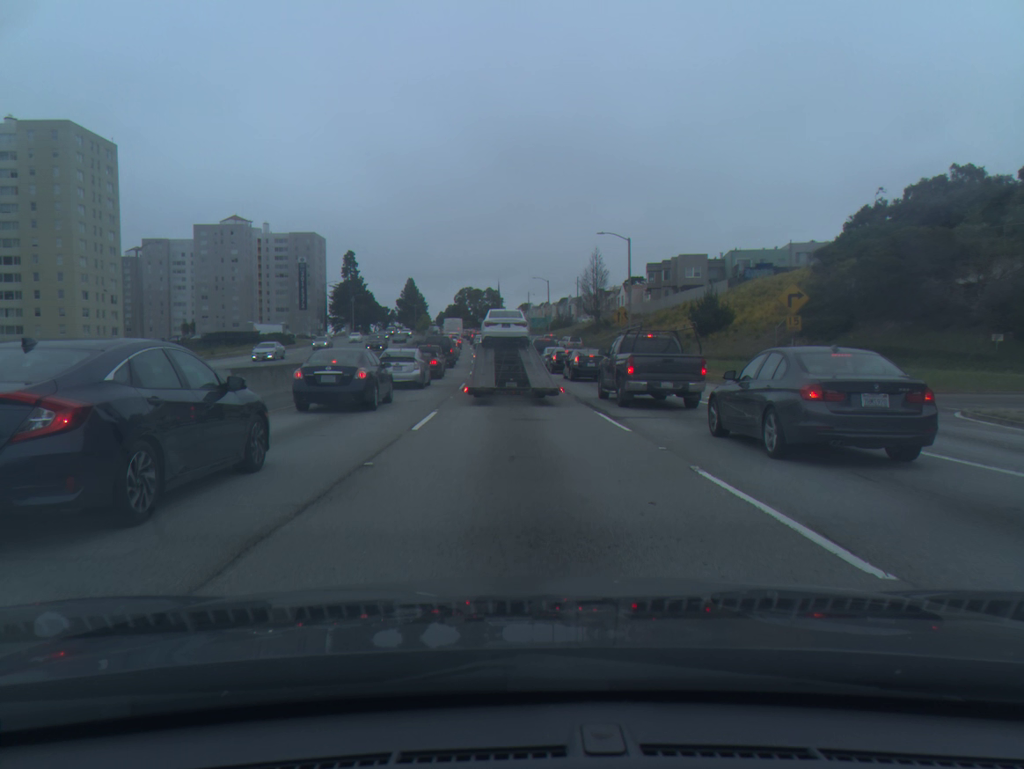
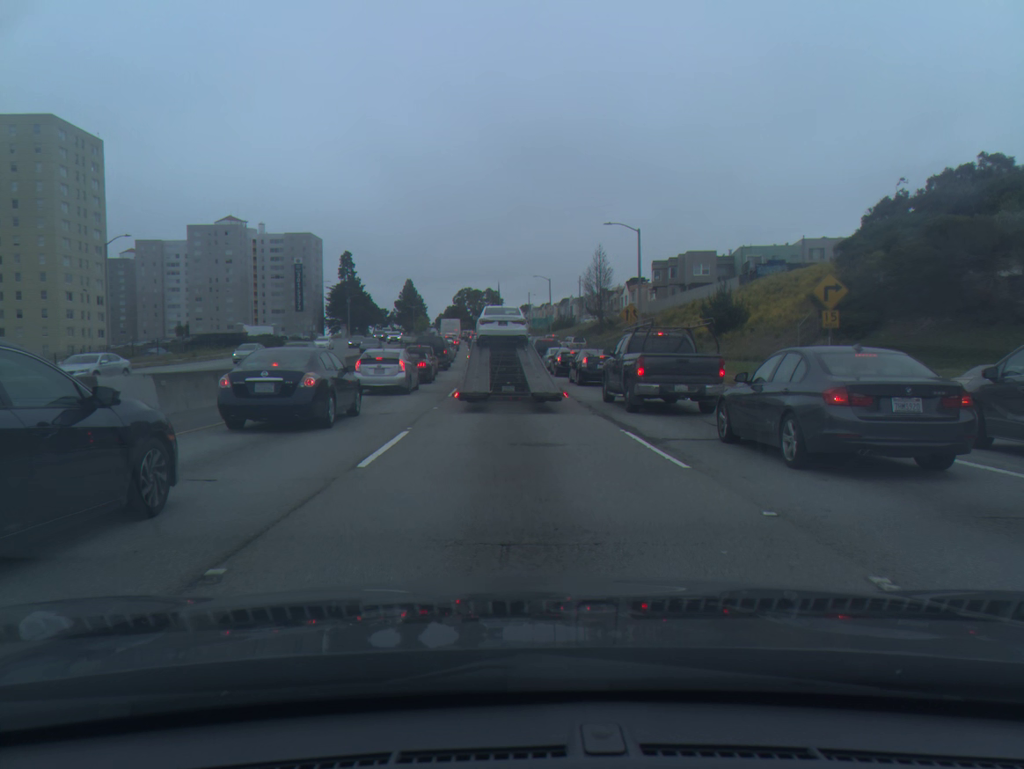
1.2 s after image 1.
(0.0, +4.5) m; 0°
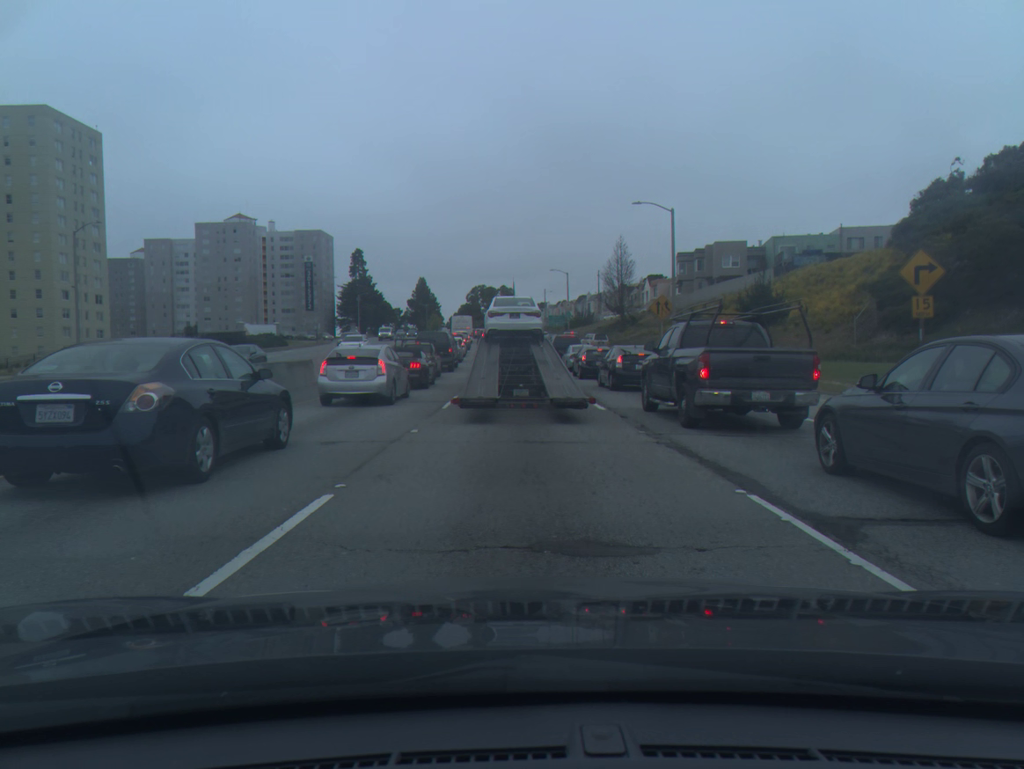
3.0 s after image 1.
(-0.1, +6.4) m; -1°
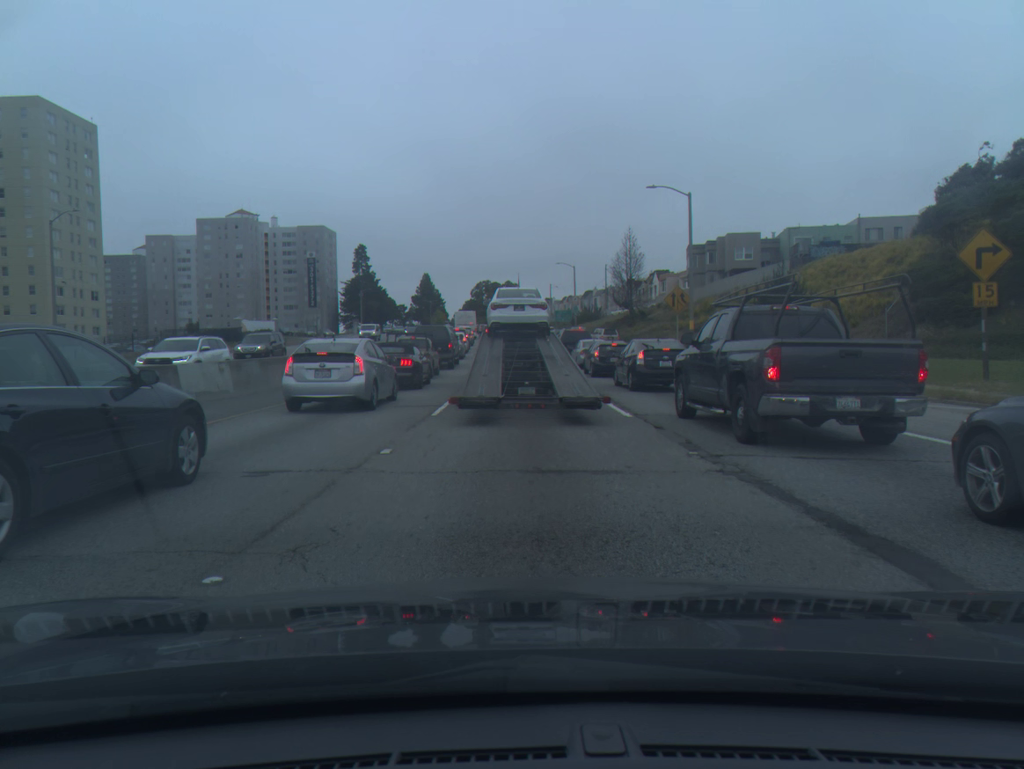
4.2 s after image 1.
(0.0, +3.3) m; 0°
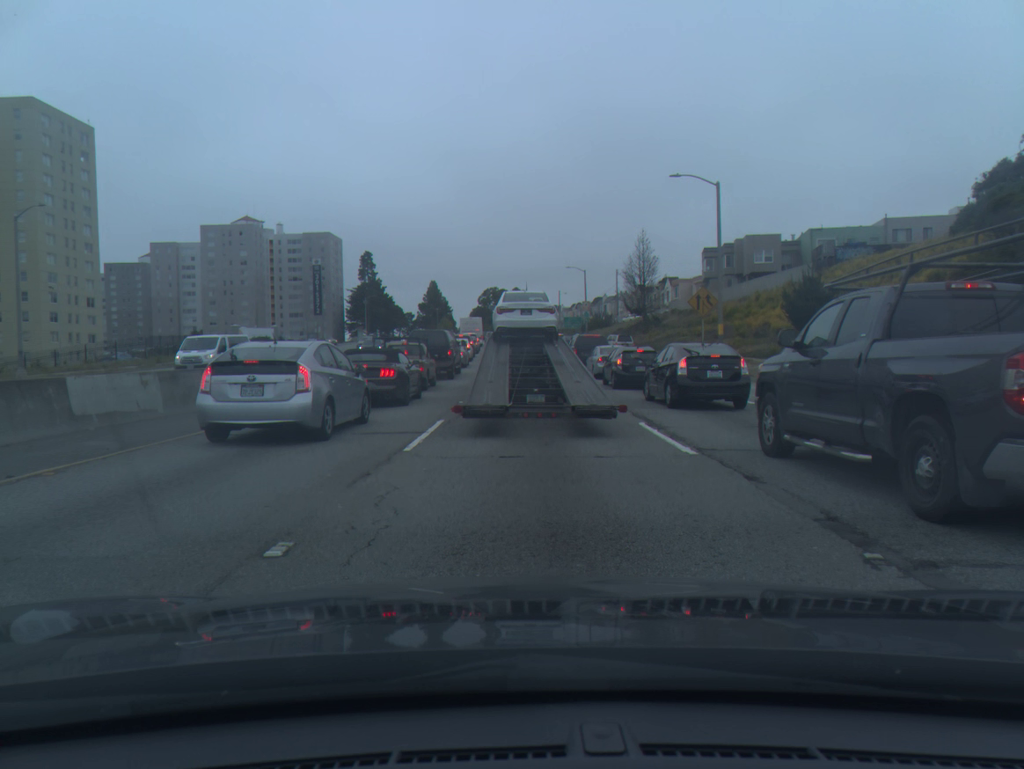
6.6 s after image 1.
(0.0, +4.5) m; 0°
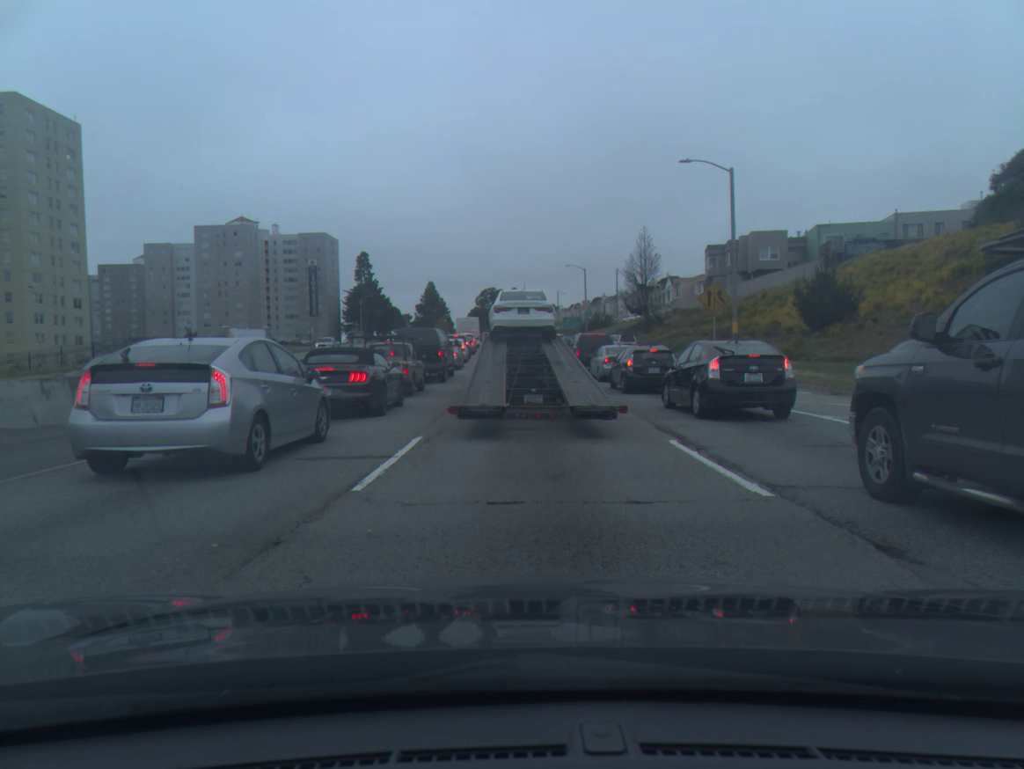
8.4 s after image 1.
(0.0, +3.0) m; 0°
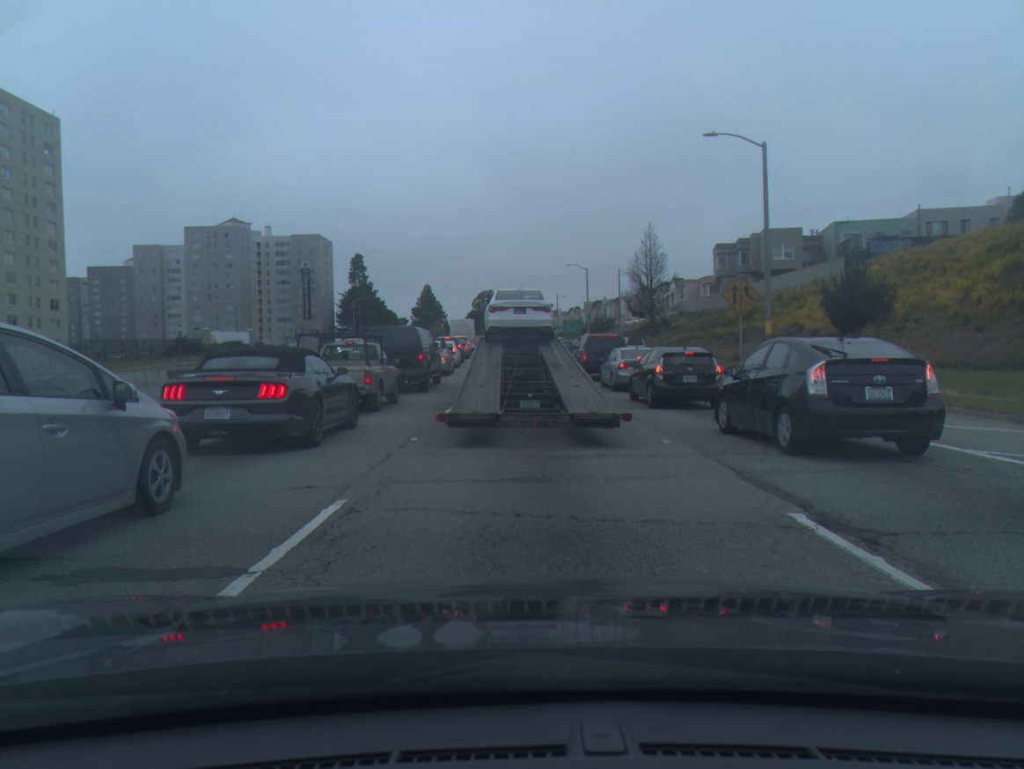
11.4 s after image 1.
(0.0, +5.0) m; 0°
